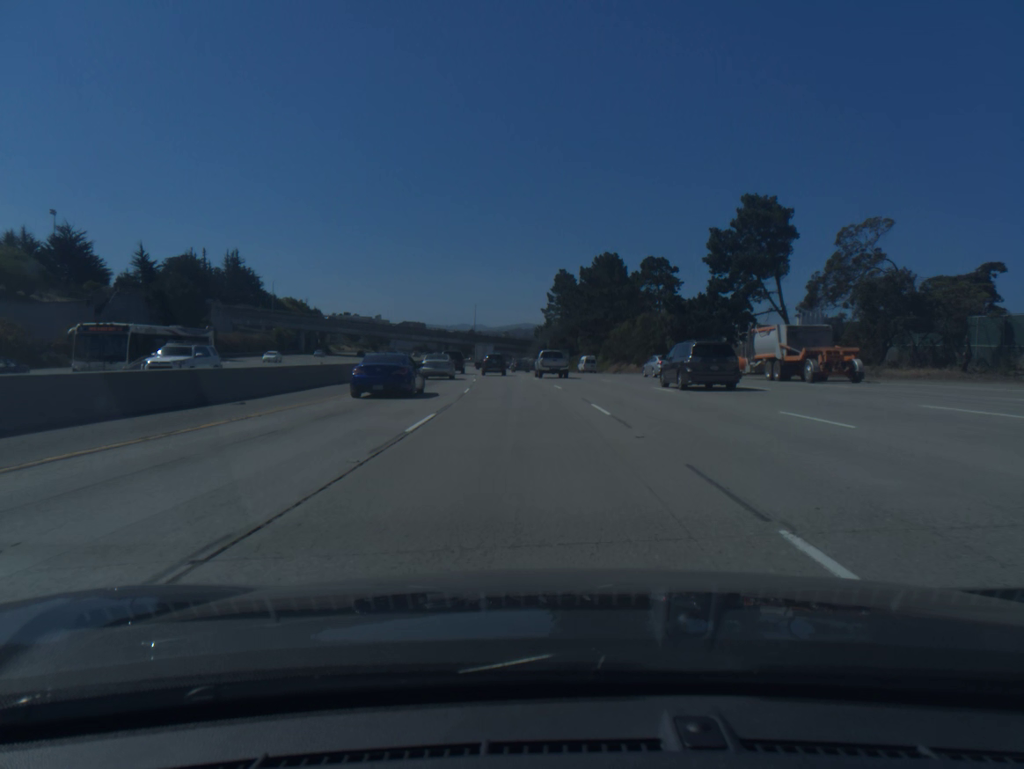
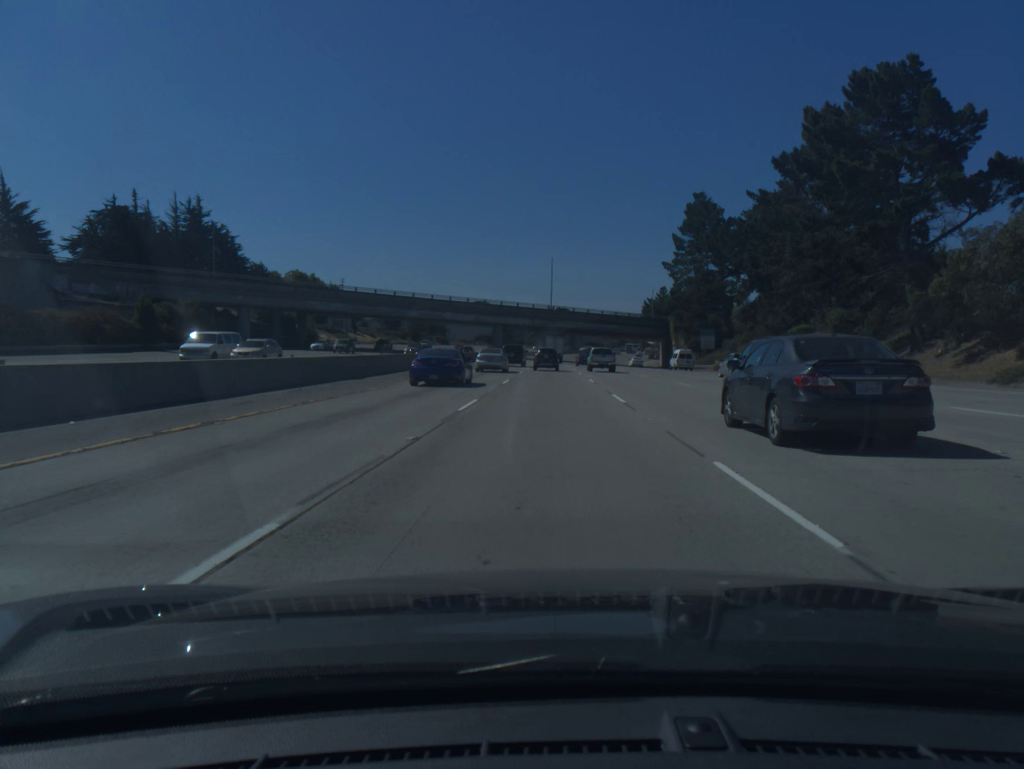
(-5.8, +84.0) m; -6°
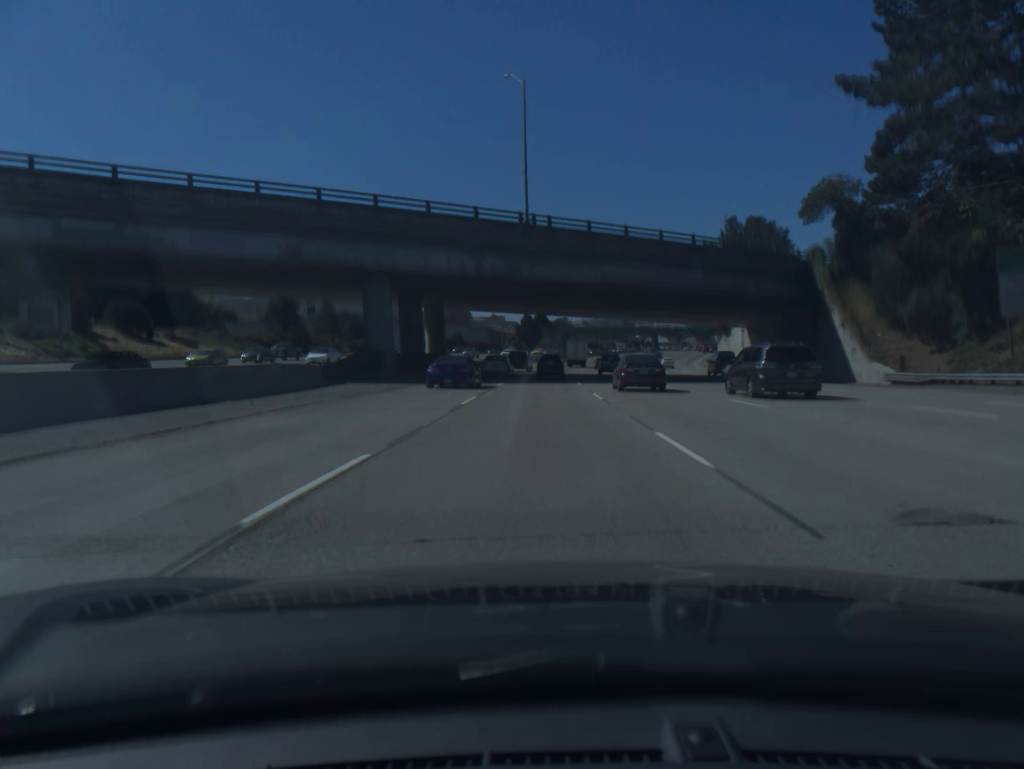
(+0.8, +84.3) m; +1°
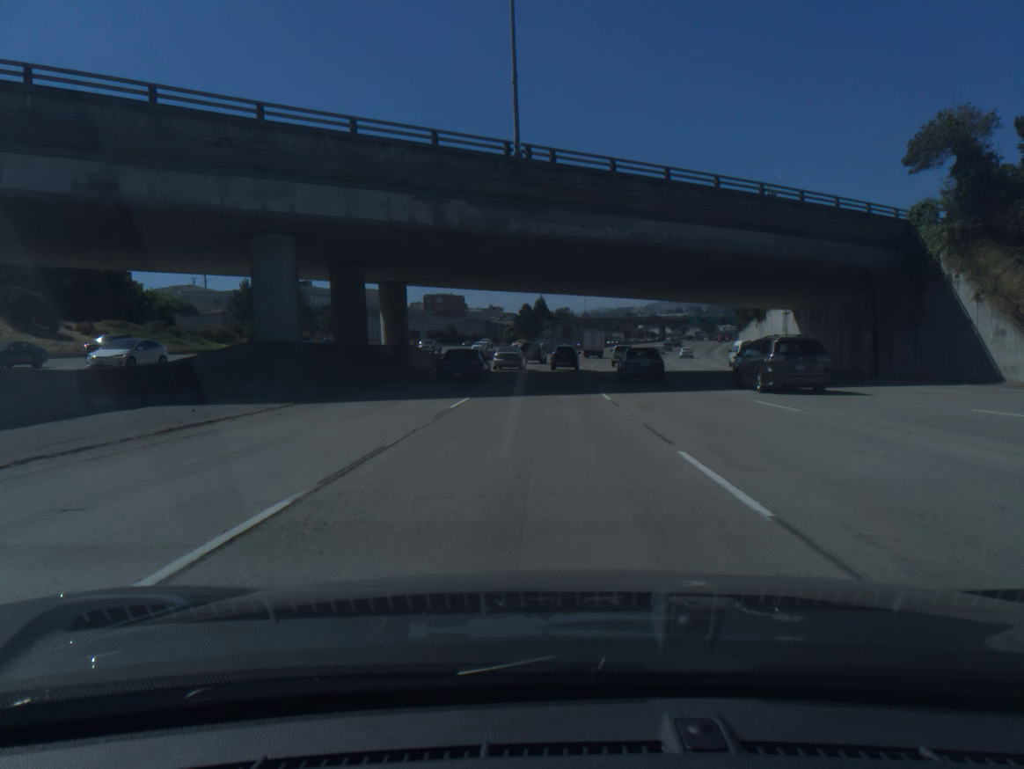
(0.0, +16.9) m; 0°
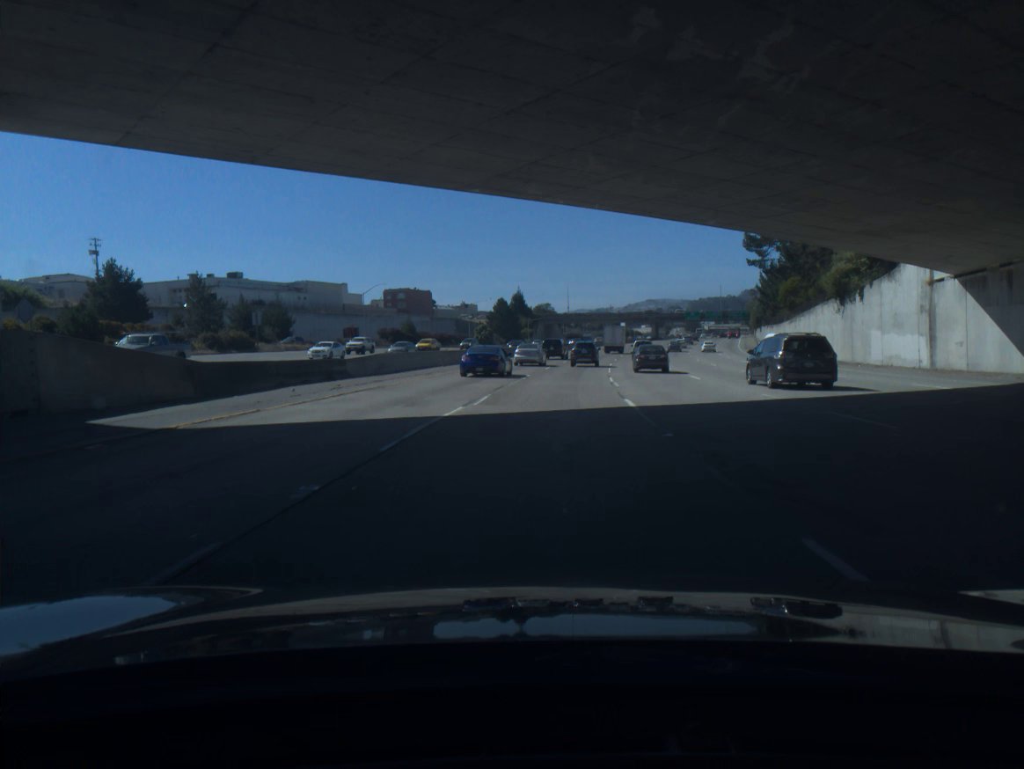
(+0.2, +33.7) m; +1°
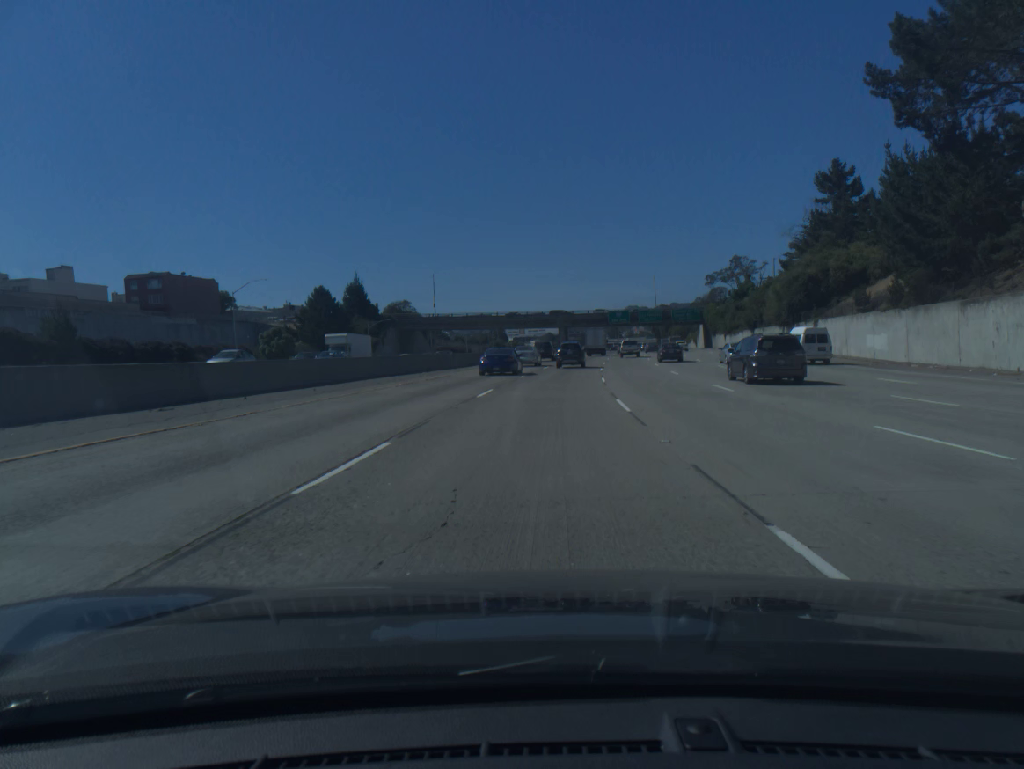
(+6.2, +83.0) m; +8°
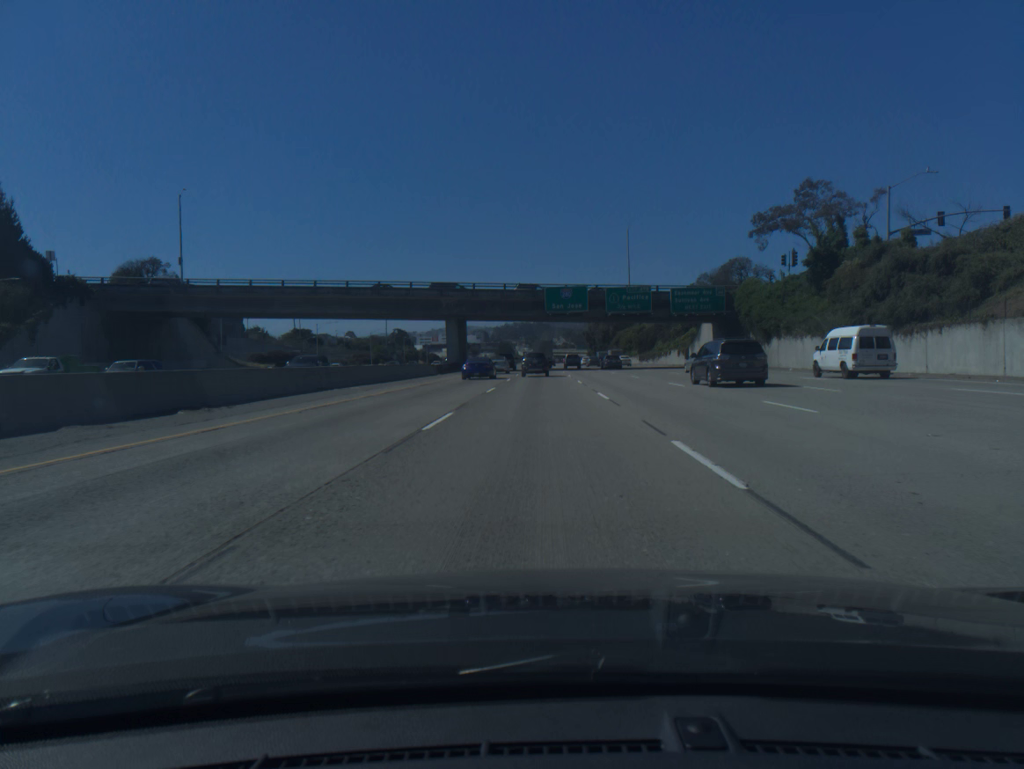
(+4.6, +81.7) m; +6°
